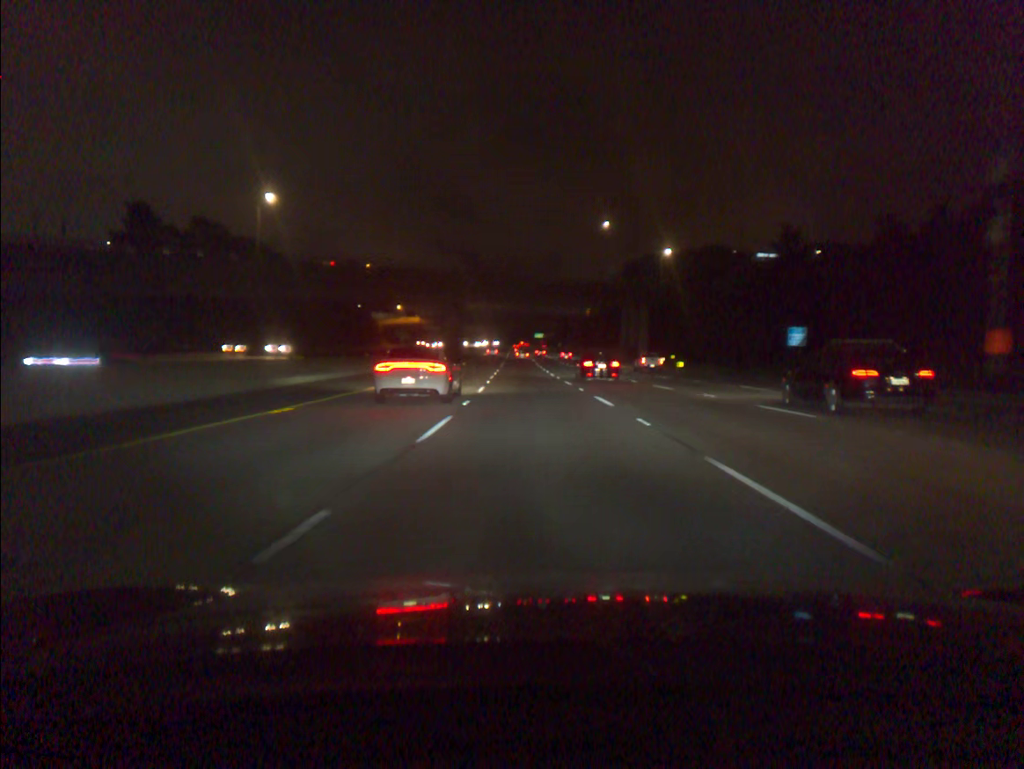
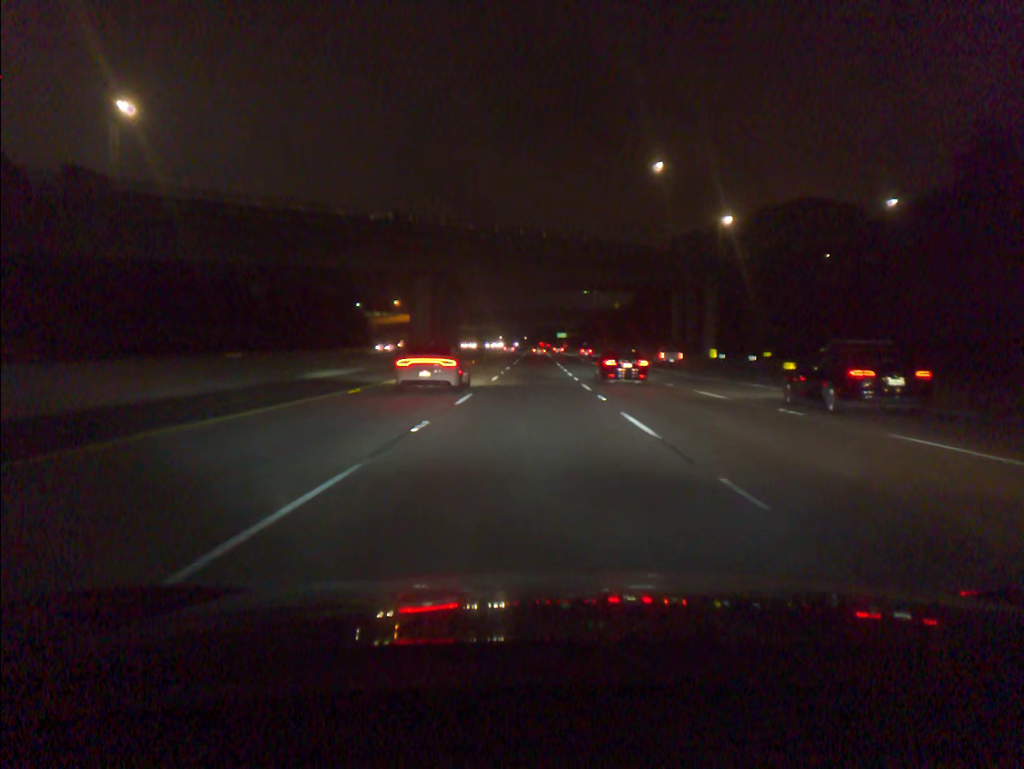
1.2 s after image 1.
(-0.5, +36.7) m; -2°
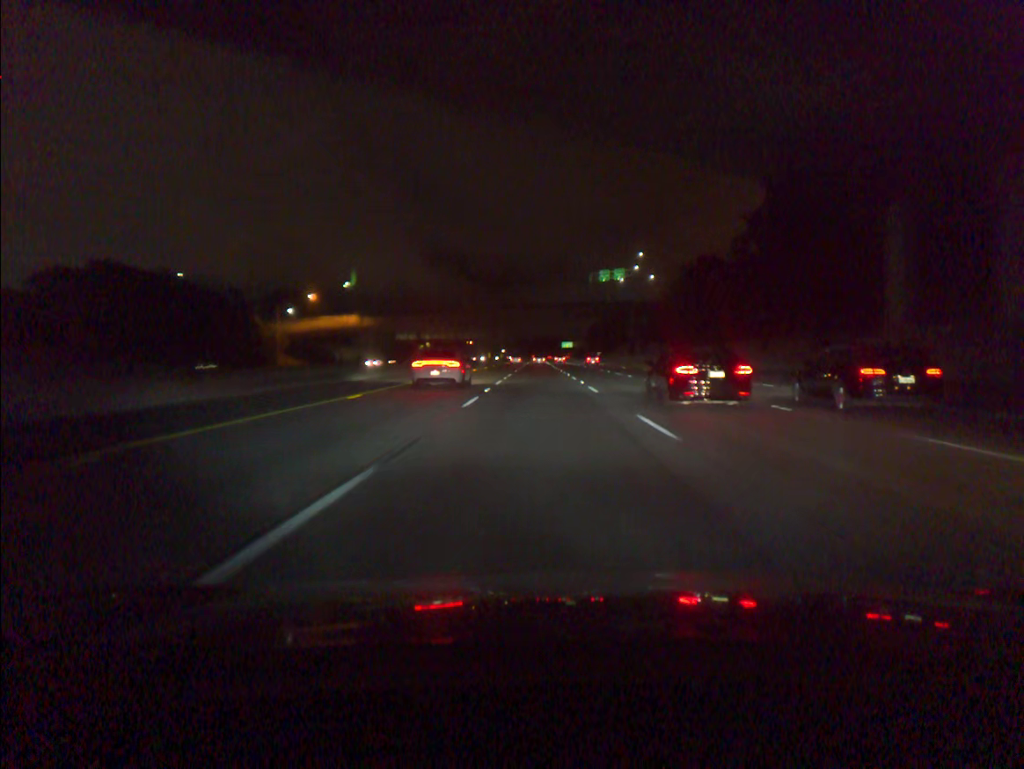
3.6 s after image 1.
(-0.5, +73.3) m; 0°
